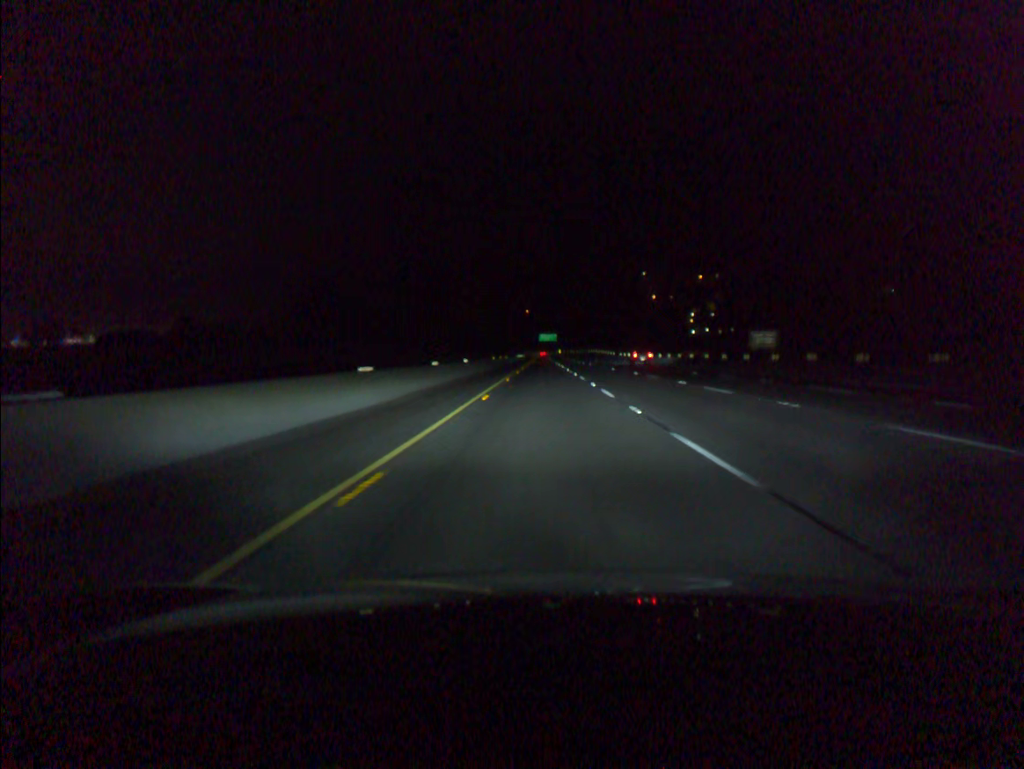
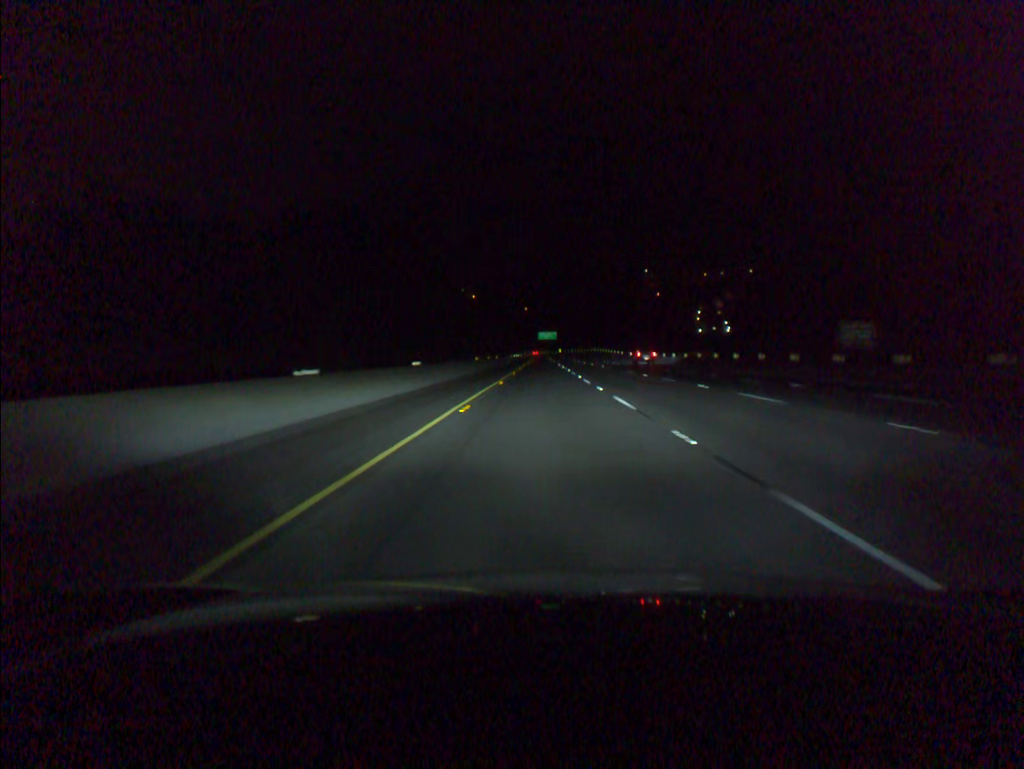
(0.0, +19.7) m; 0°
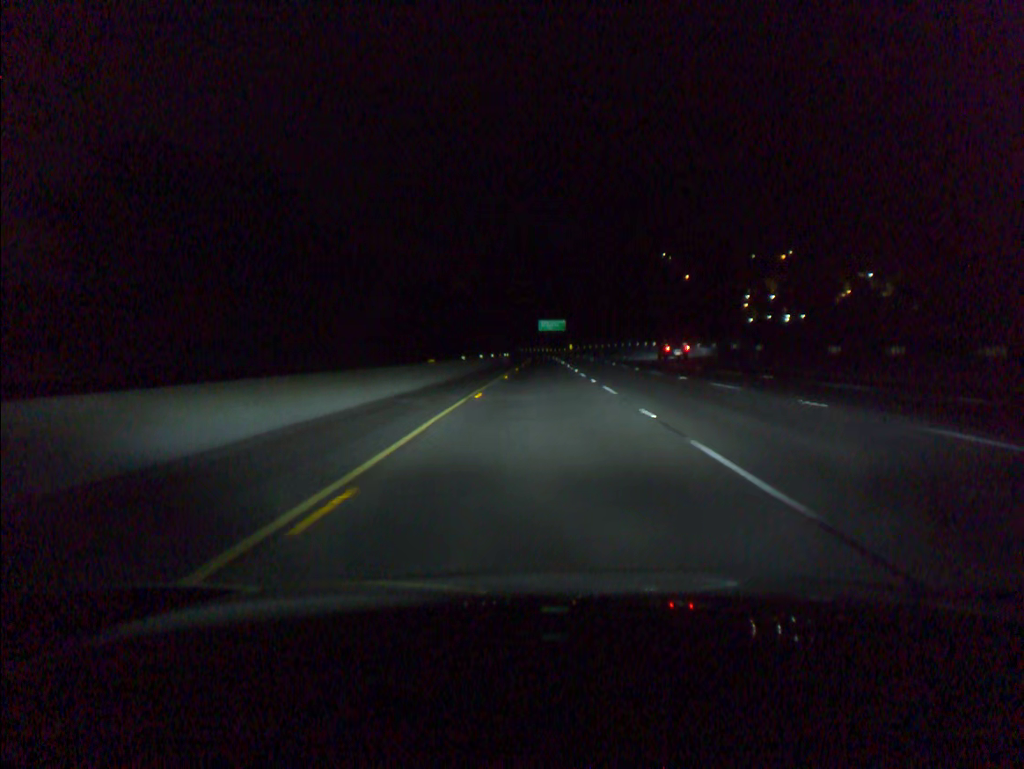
(-0.1, +98.4) m; 0°
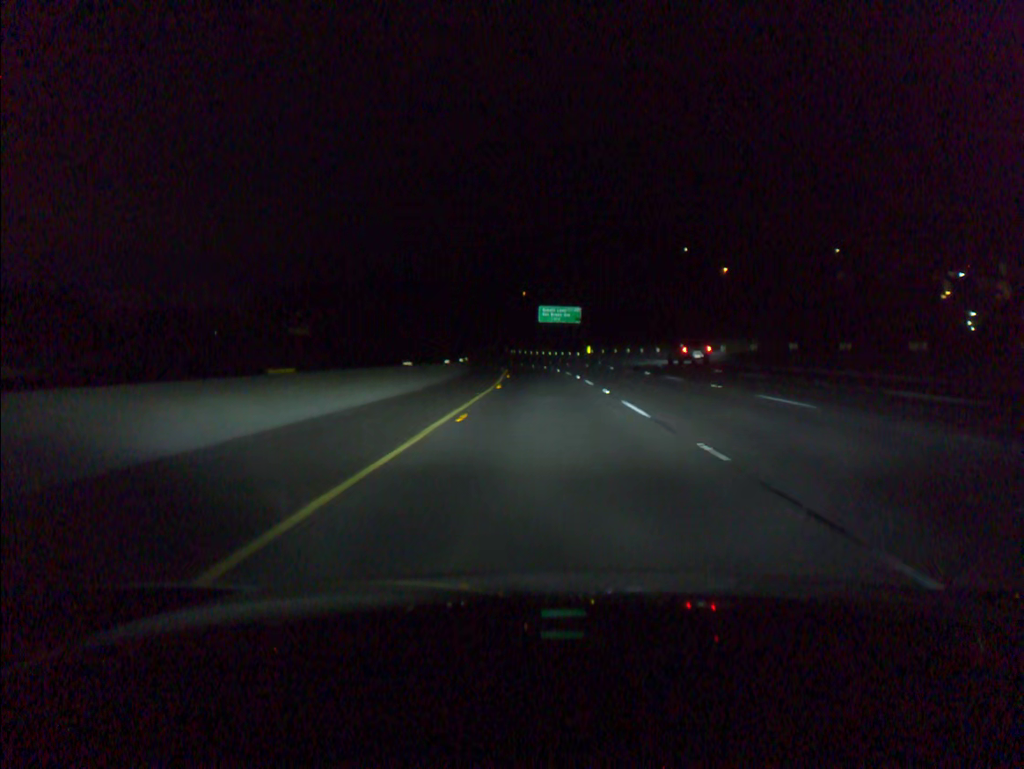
(-0.1, +78.6) m; 0°
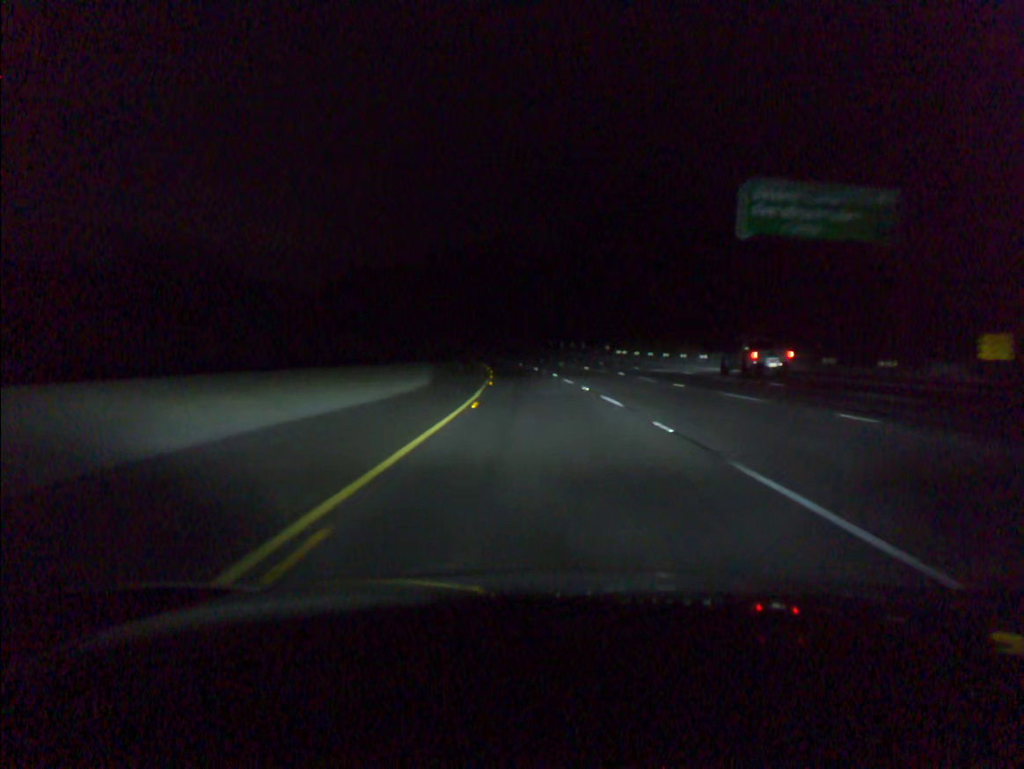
(-4.4, +98.1) m; -7°
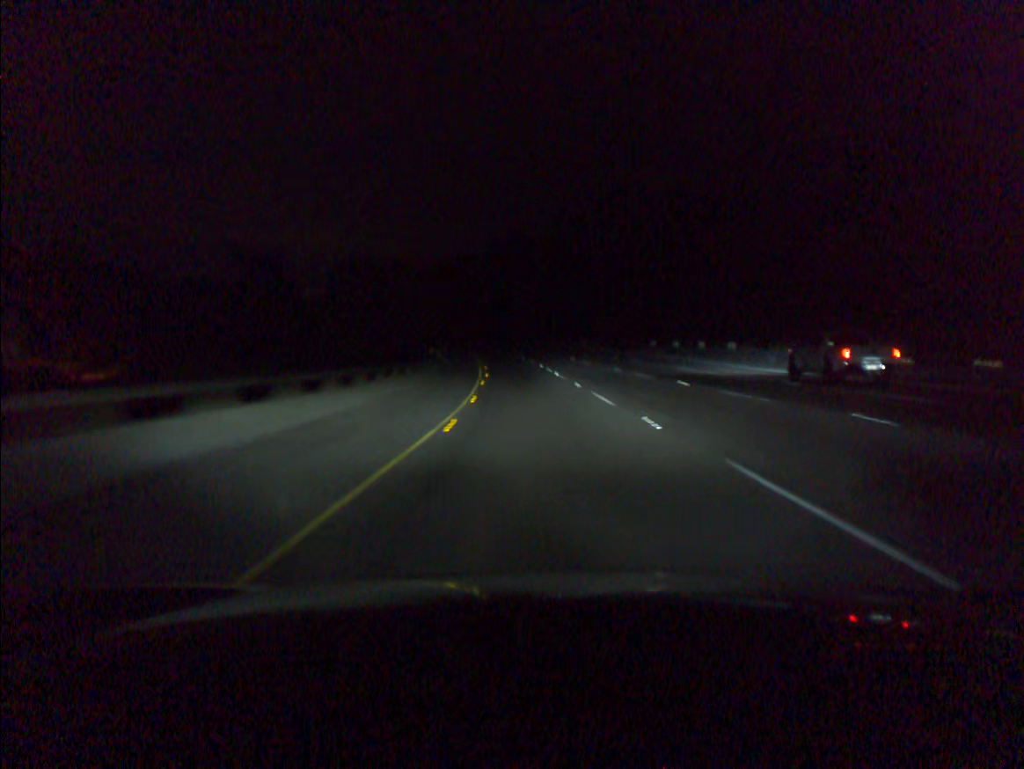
(-2.6, +58.8) m; -5°
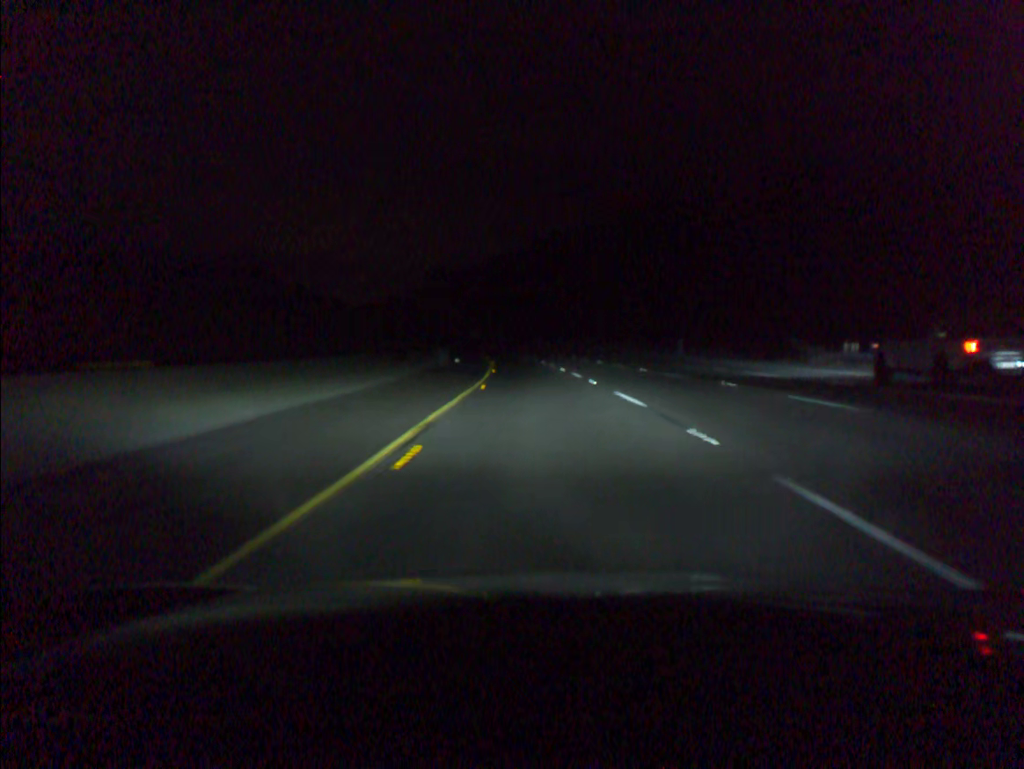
(-1.3, +39.2) m; -4°
